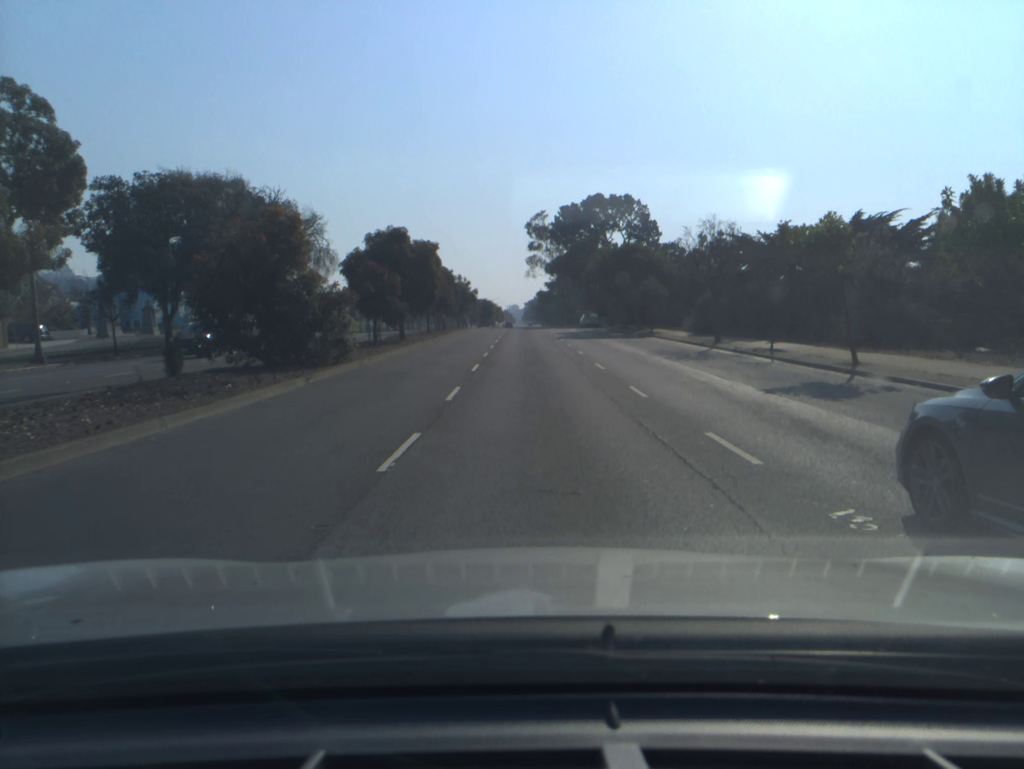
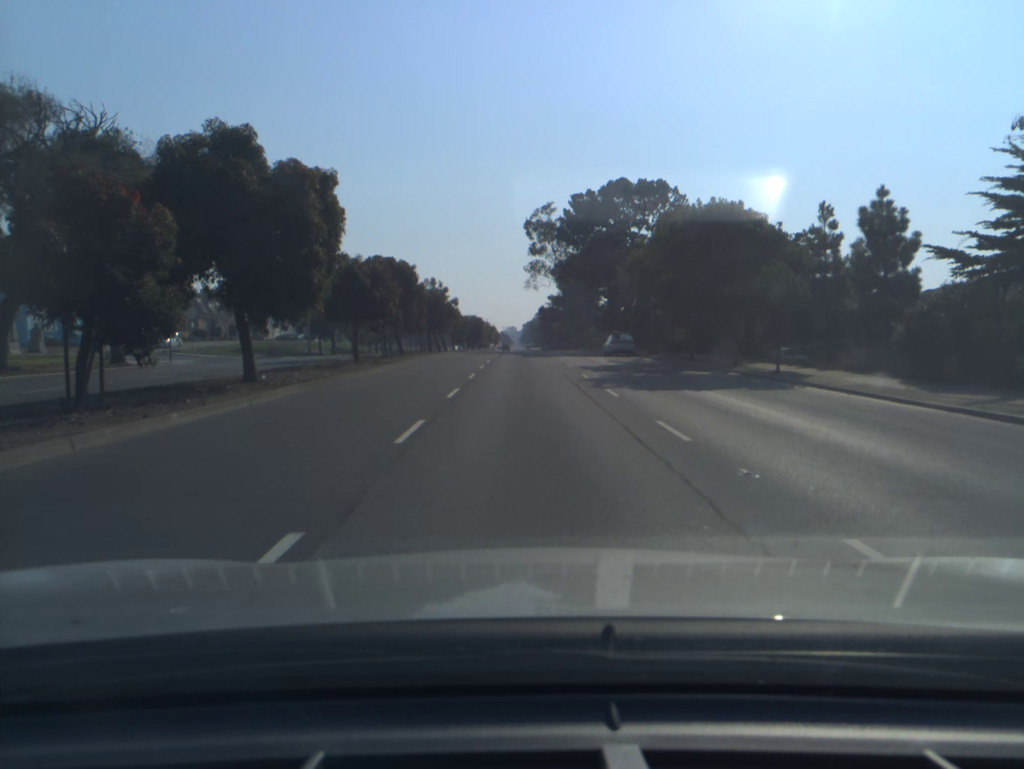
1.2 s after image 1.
(0.0, +26.3) m; 0°
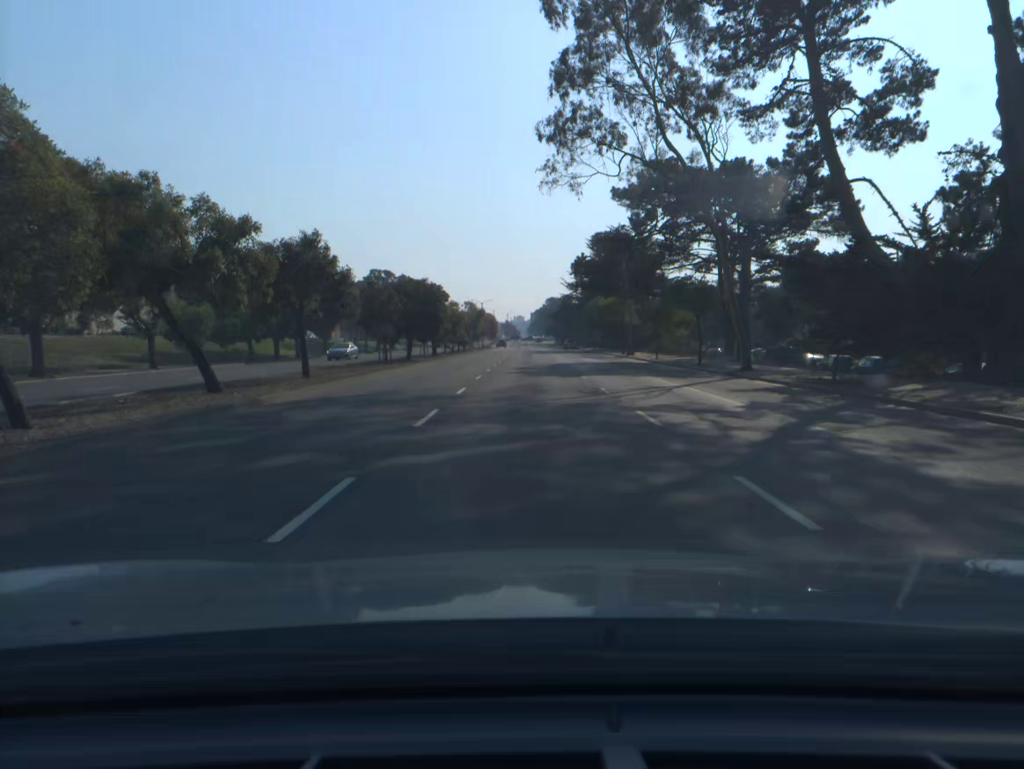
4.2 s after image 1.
(-0.2, +62.7) m; -1°
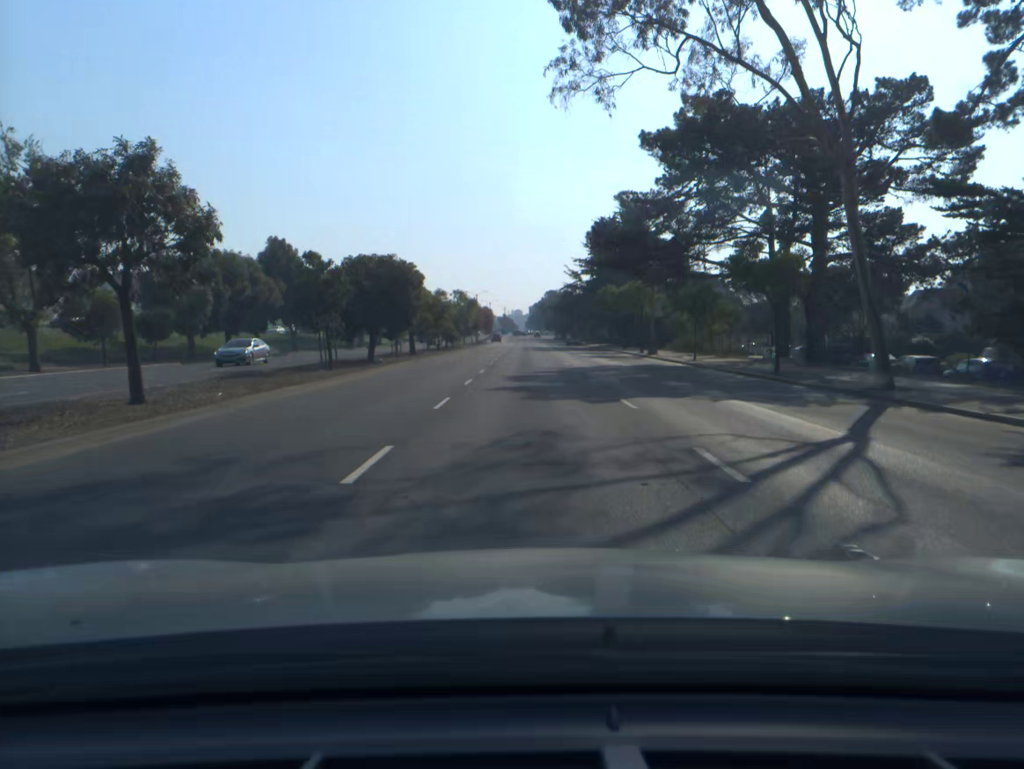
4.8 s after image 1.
(0.0, +11.9) m; 0°
